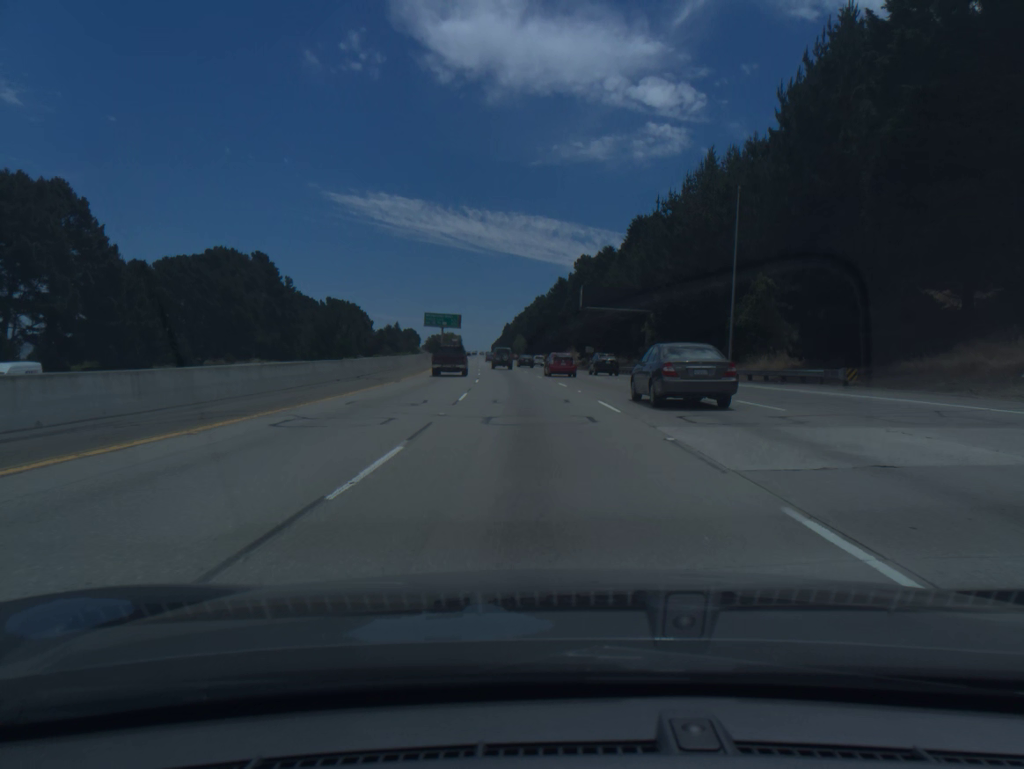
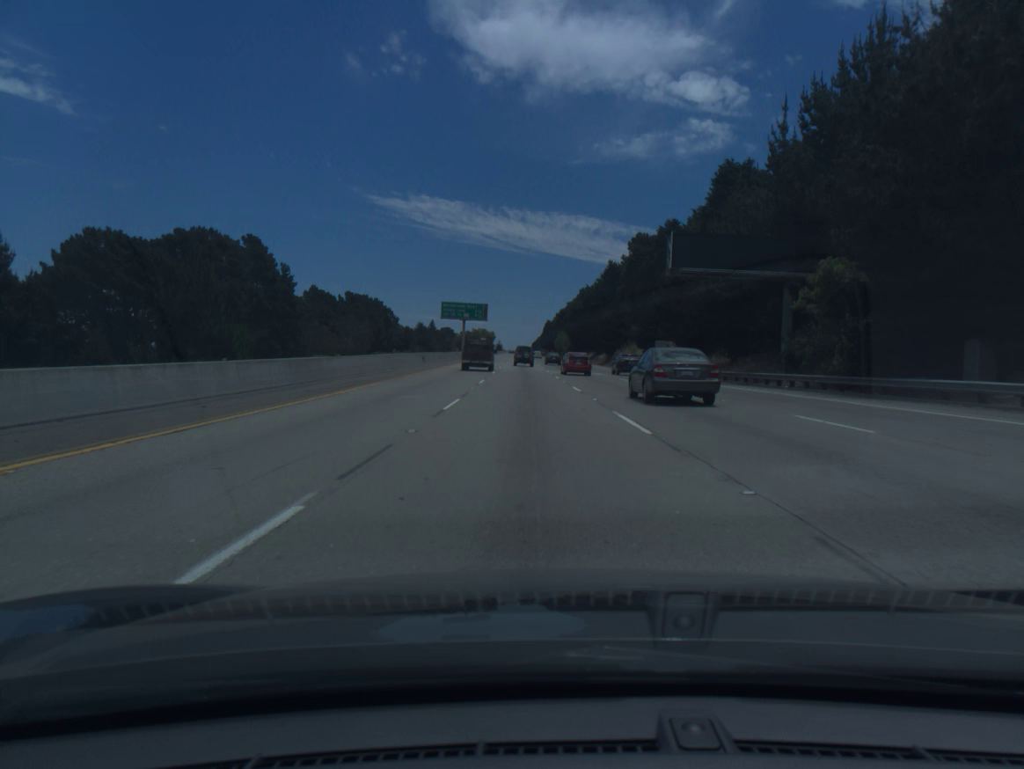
(-0.9, +33.3) m; -3°
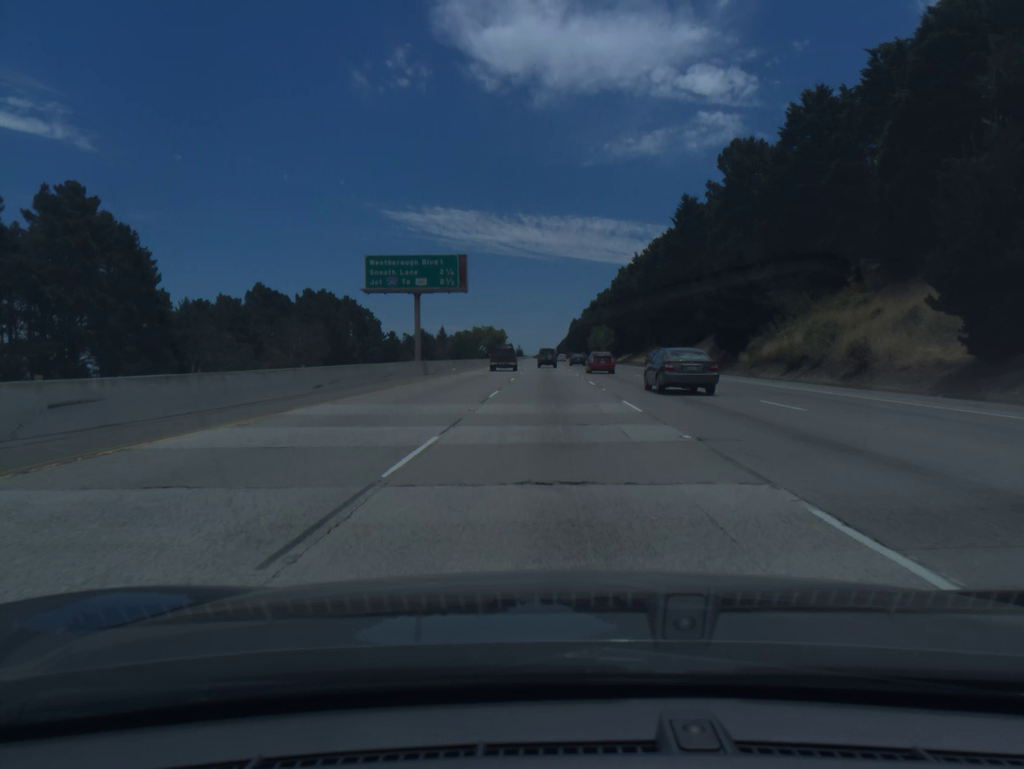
(-1.8, +67.7) m; -2°
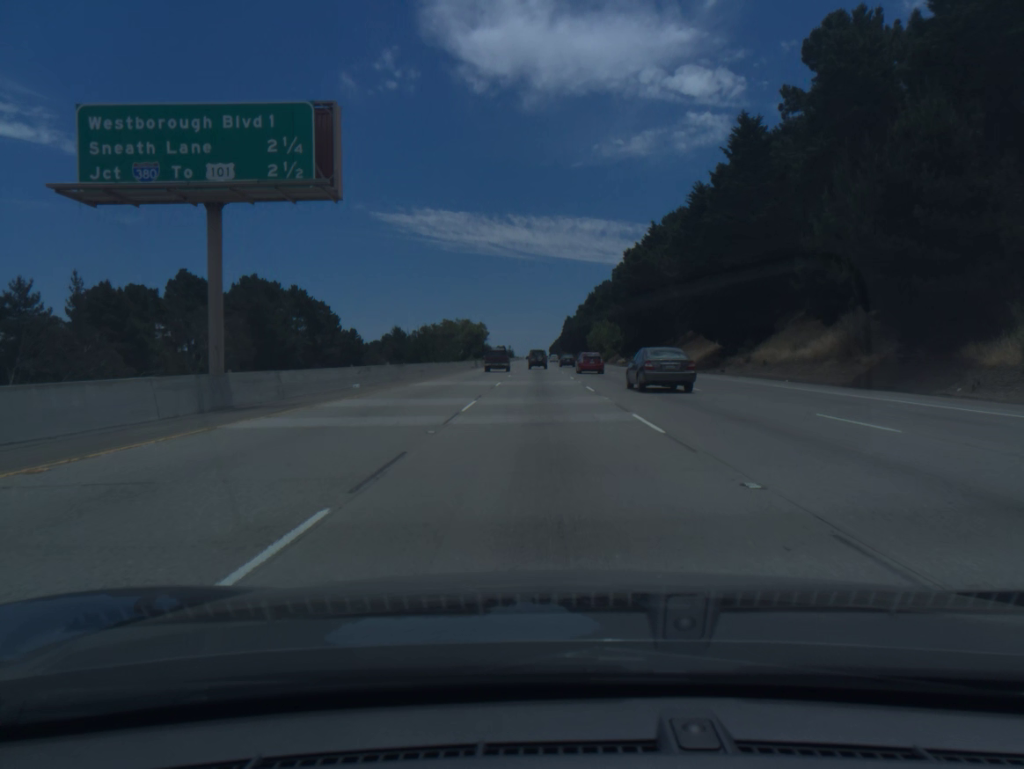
(+0.1, +34.3) m; 0°
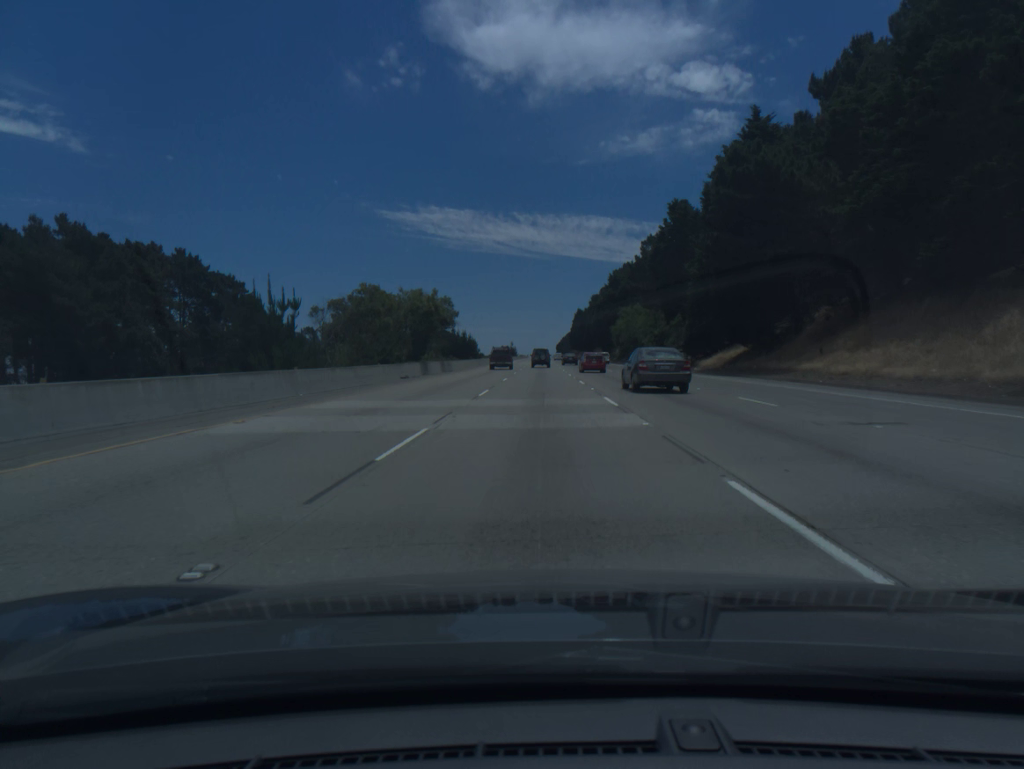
(-0.1, +52.2) m; 0°
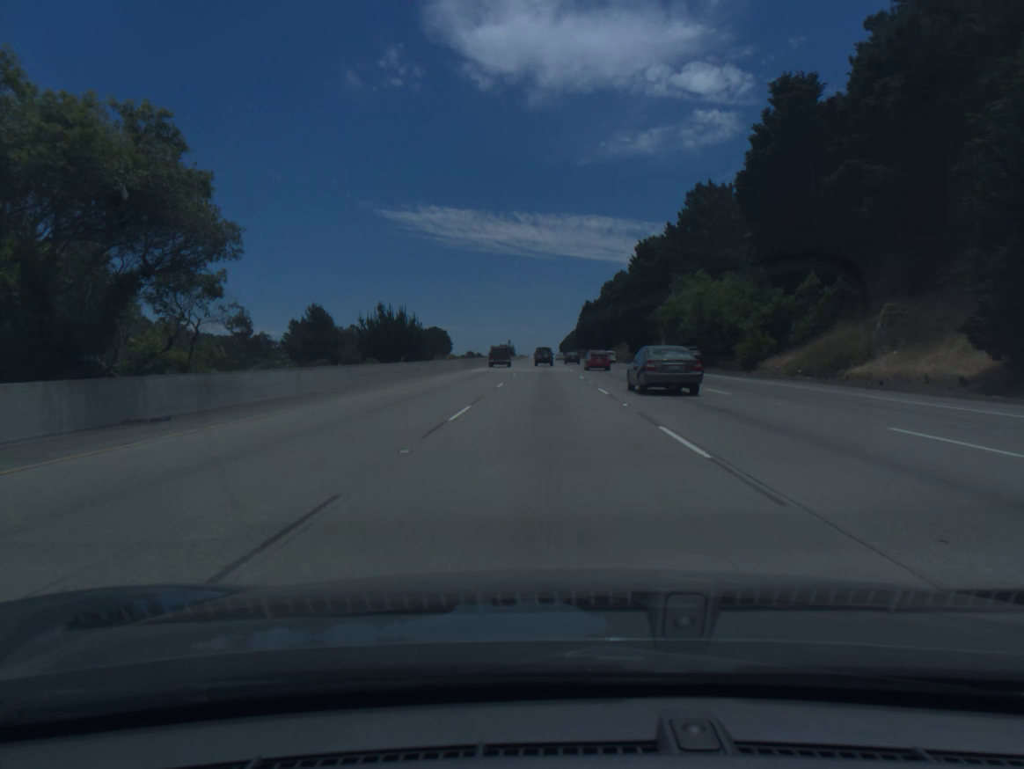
(-0.1, +53.2) m; 0°
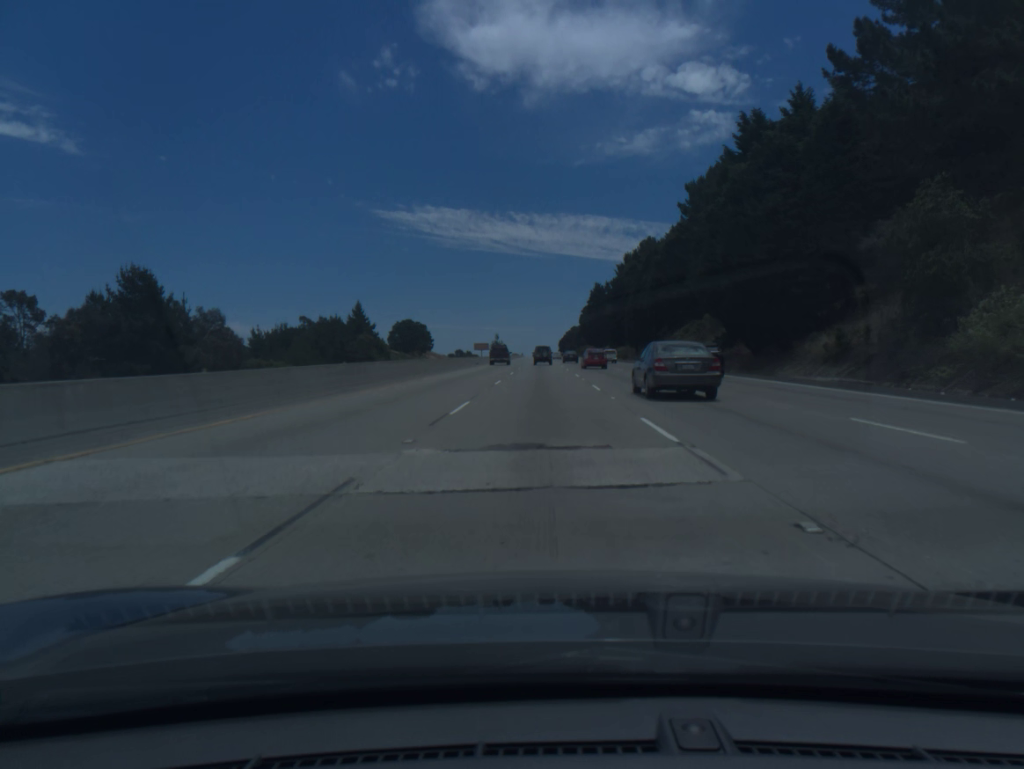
(+0.3, +71.9) m; 0°
